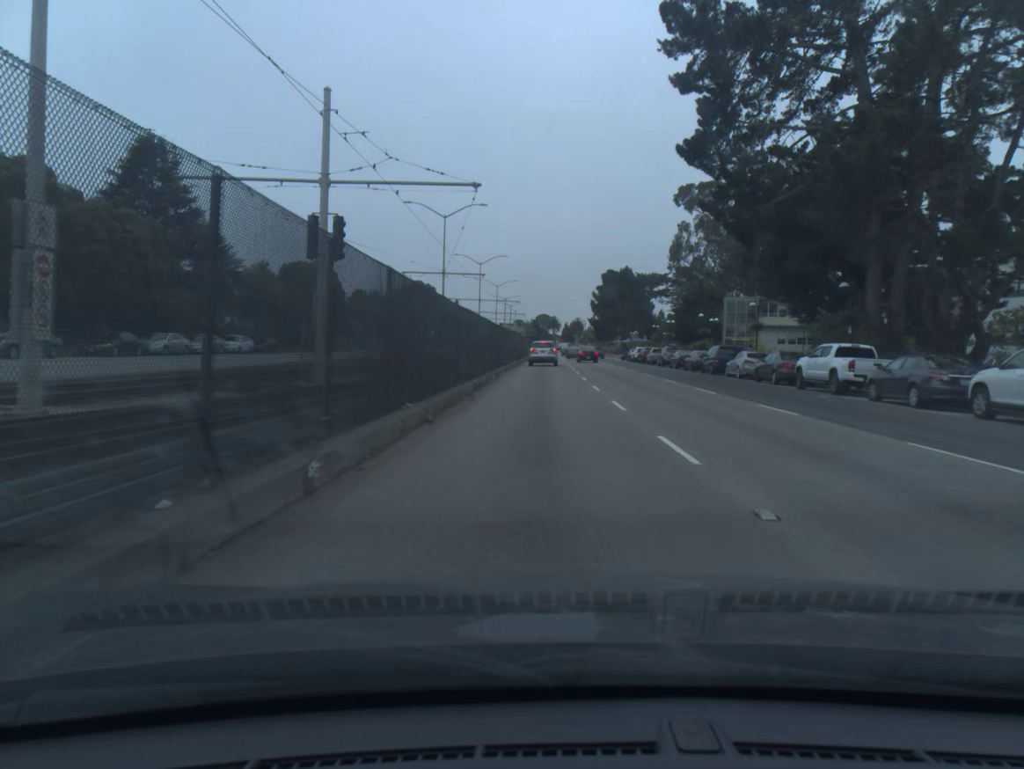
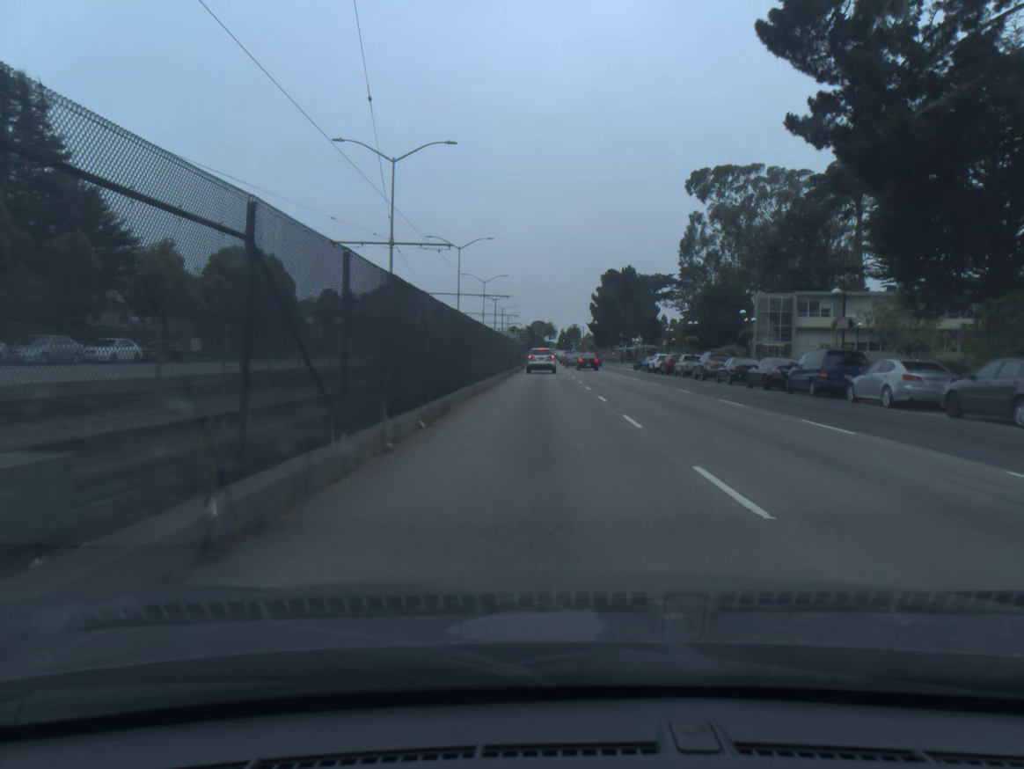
(0.0, +17.6) m; 0°
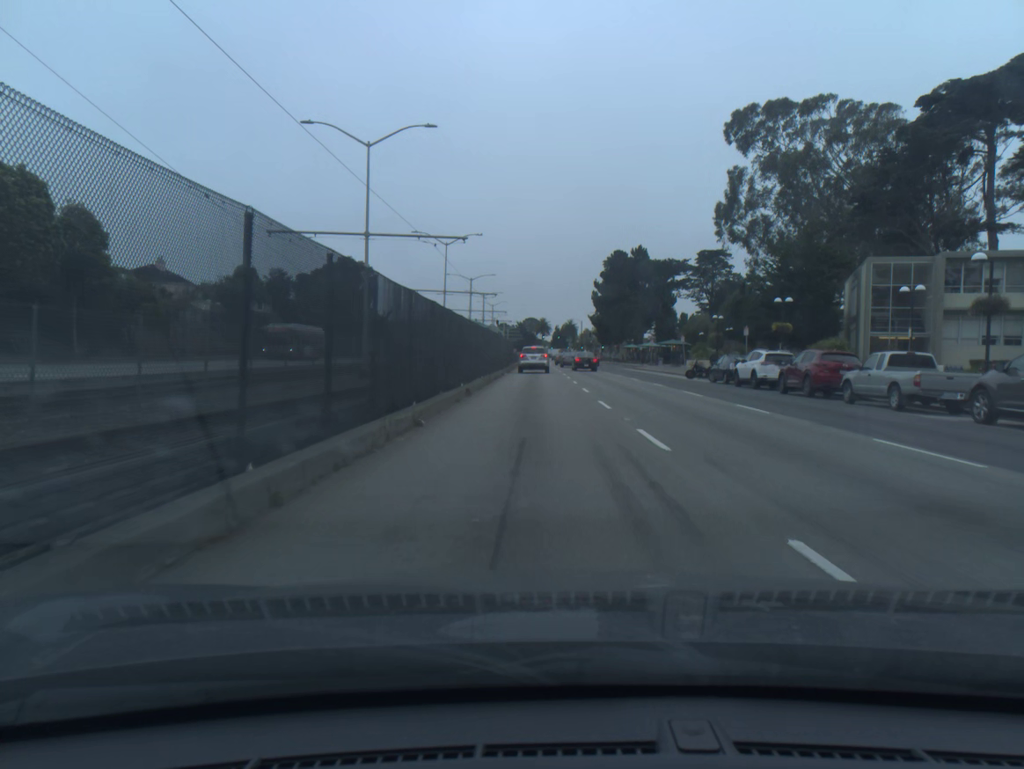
(+0.2, +33.1) m; 0°
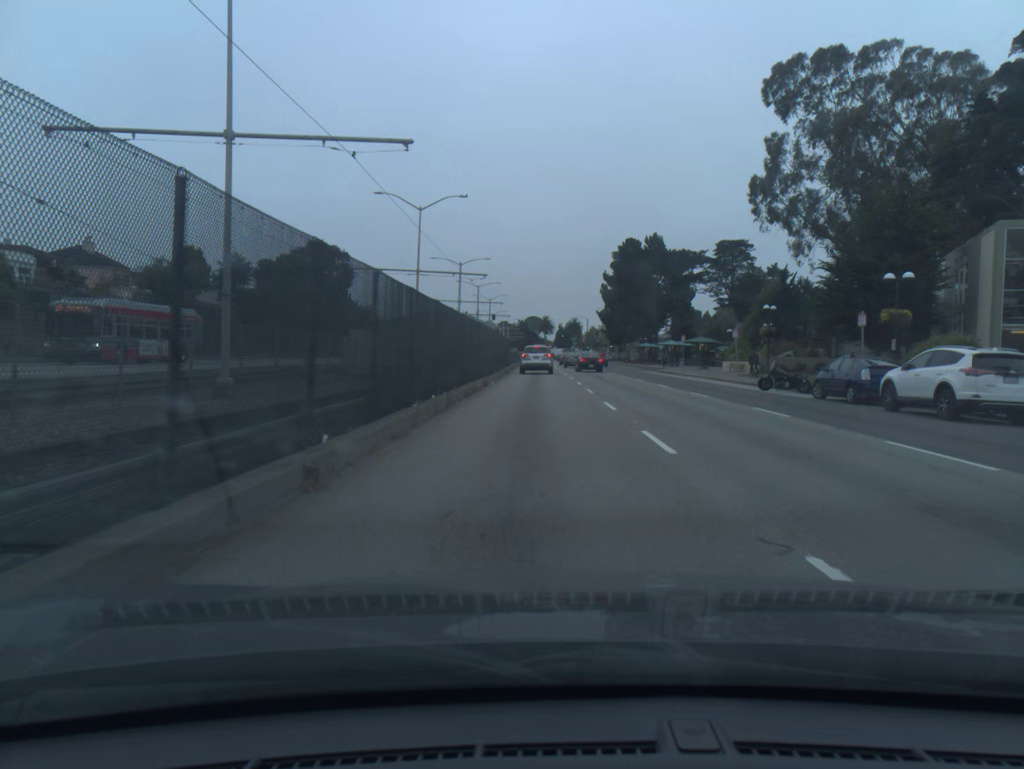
(0.0, +15.5) m; 0°
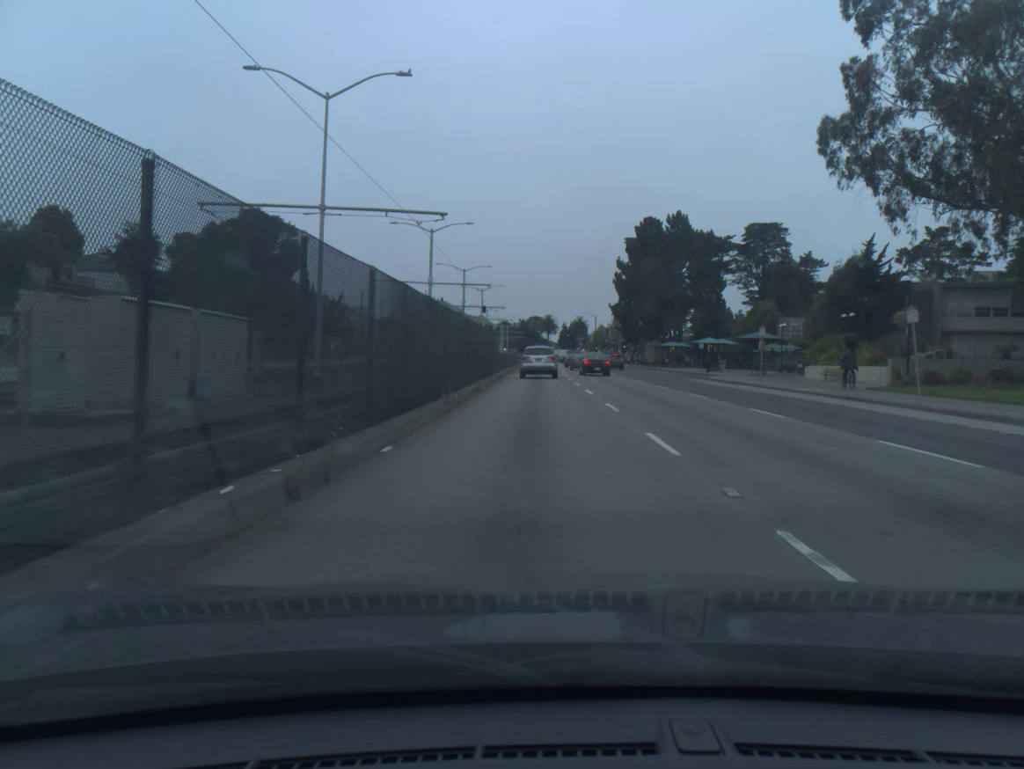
(0.0, +21.8) m; 0°
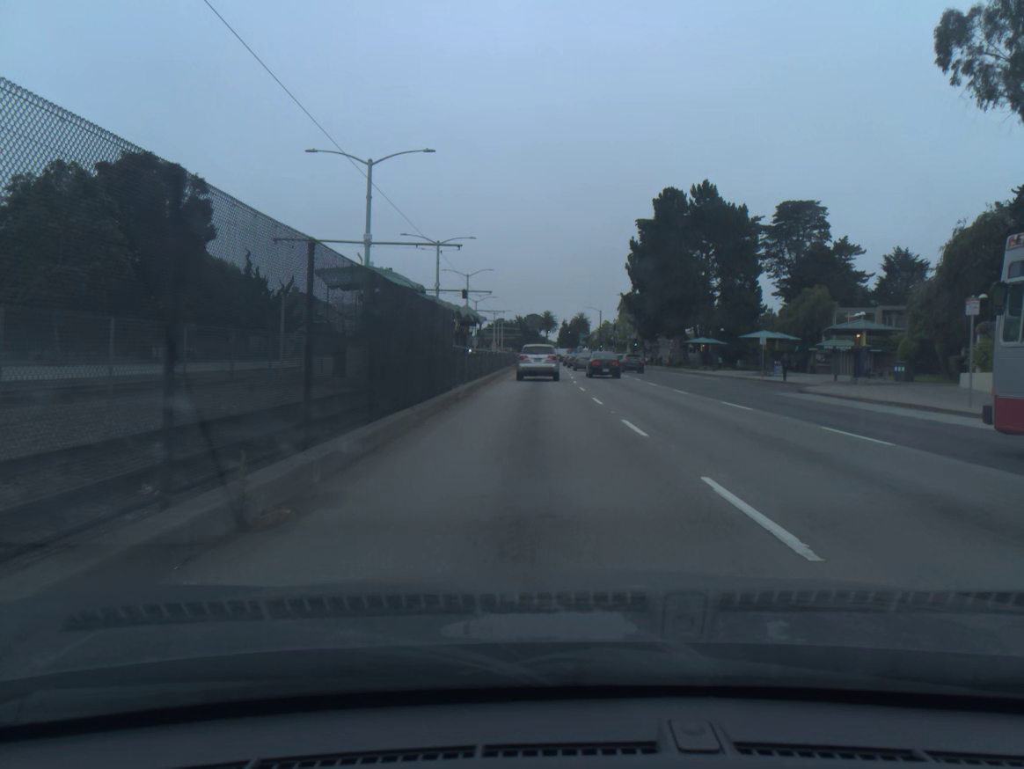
(0.0, +20.1) m; 0°
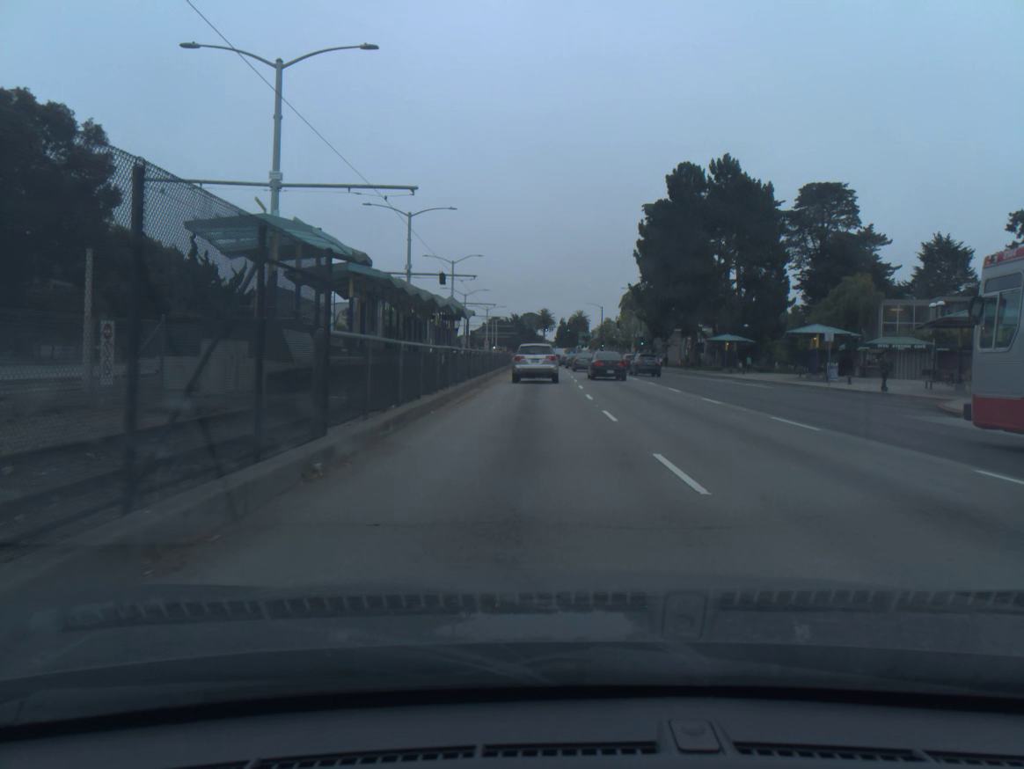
(+0.1, +12.4) m; 0°
